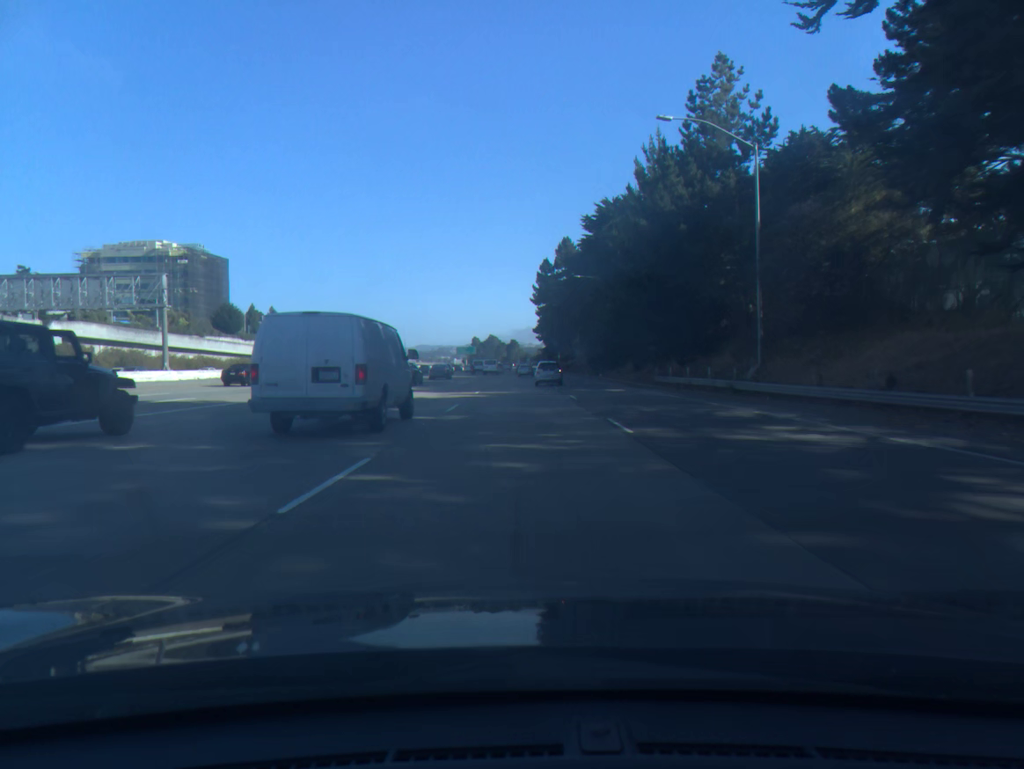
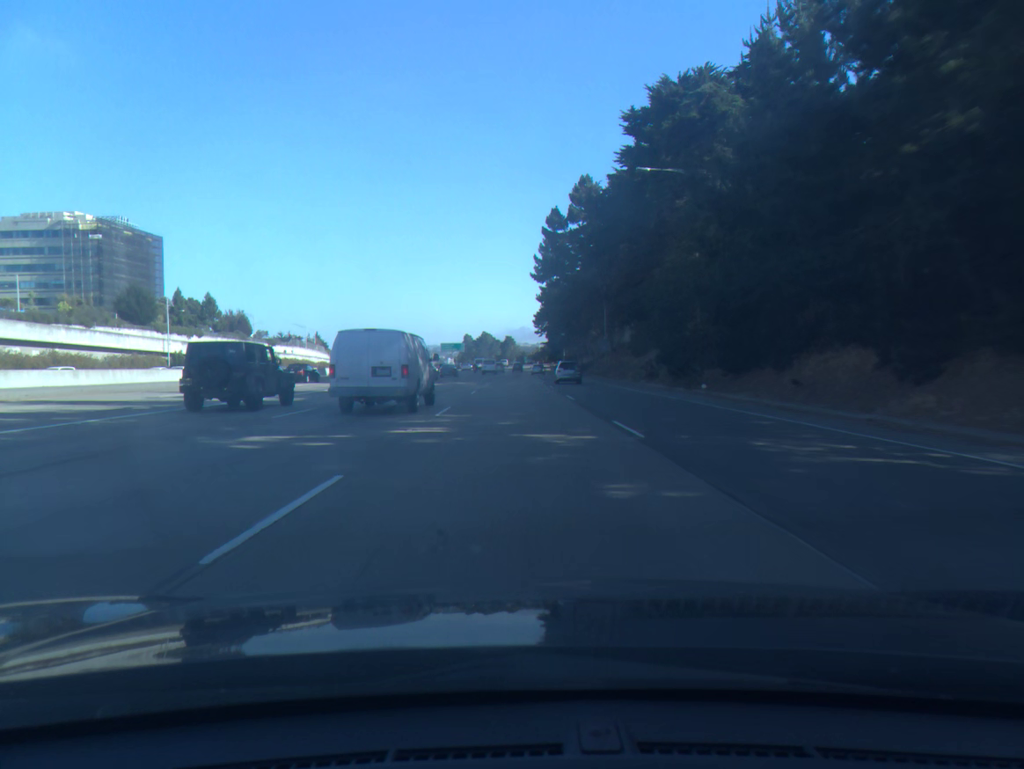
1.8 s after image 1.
(+0.2, +45.3) m; 0°
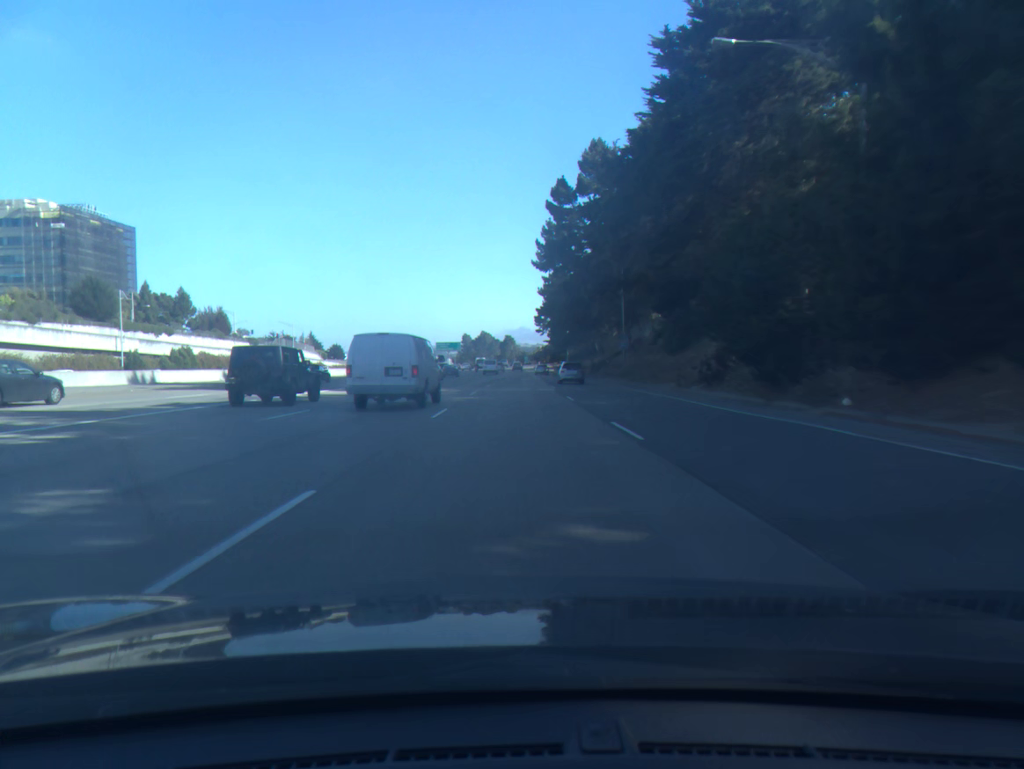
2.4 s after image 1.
(0.0, +15.2) m; 0°
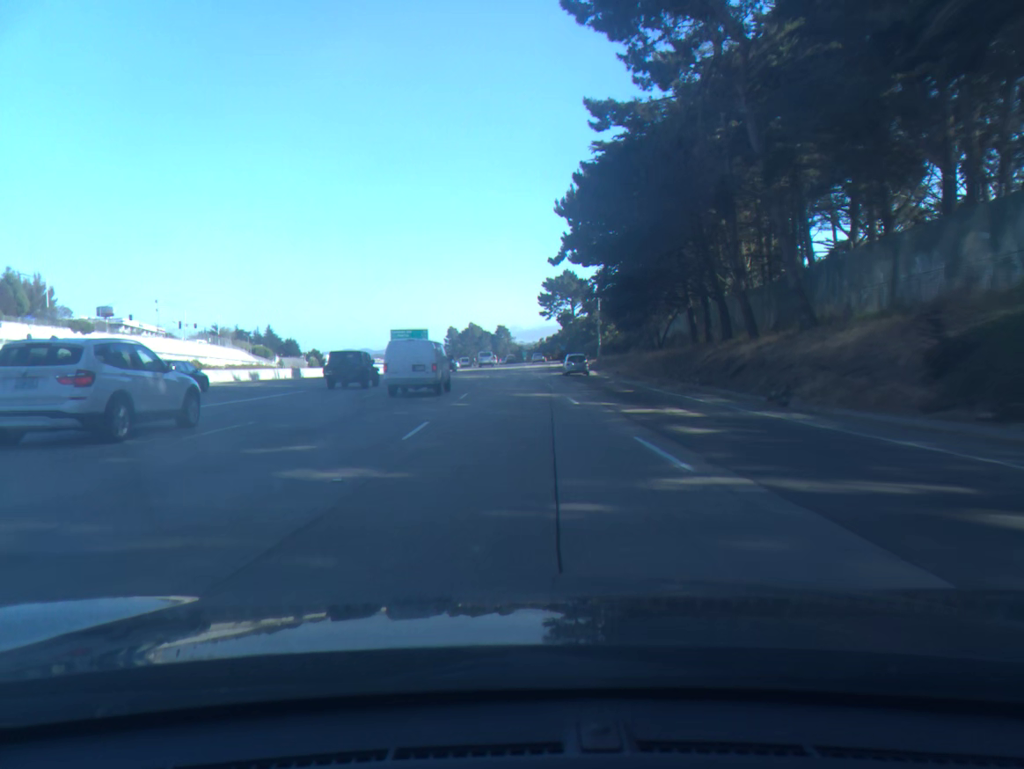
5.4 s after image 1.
(+0.1, +78.0) m; 0°
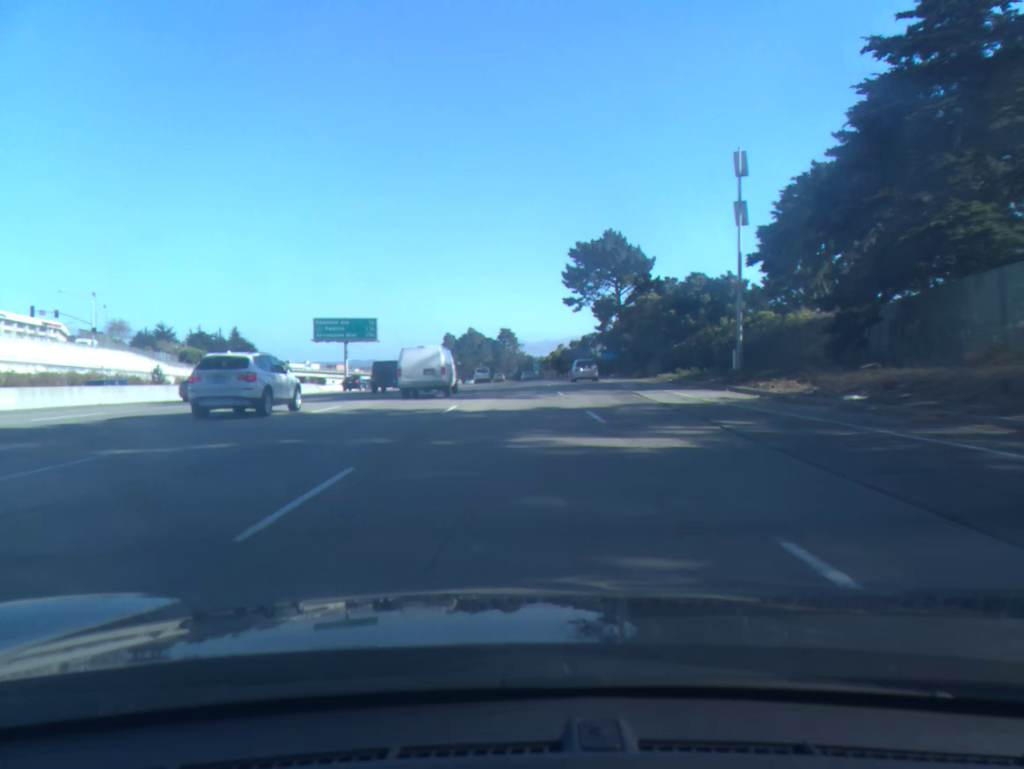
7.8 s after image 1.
(-0.4, +64.8) m; -1°
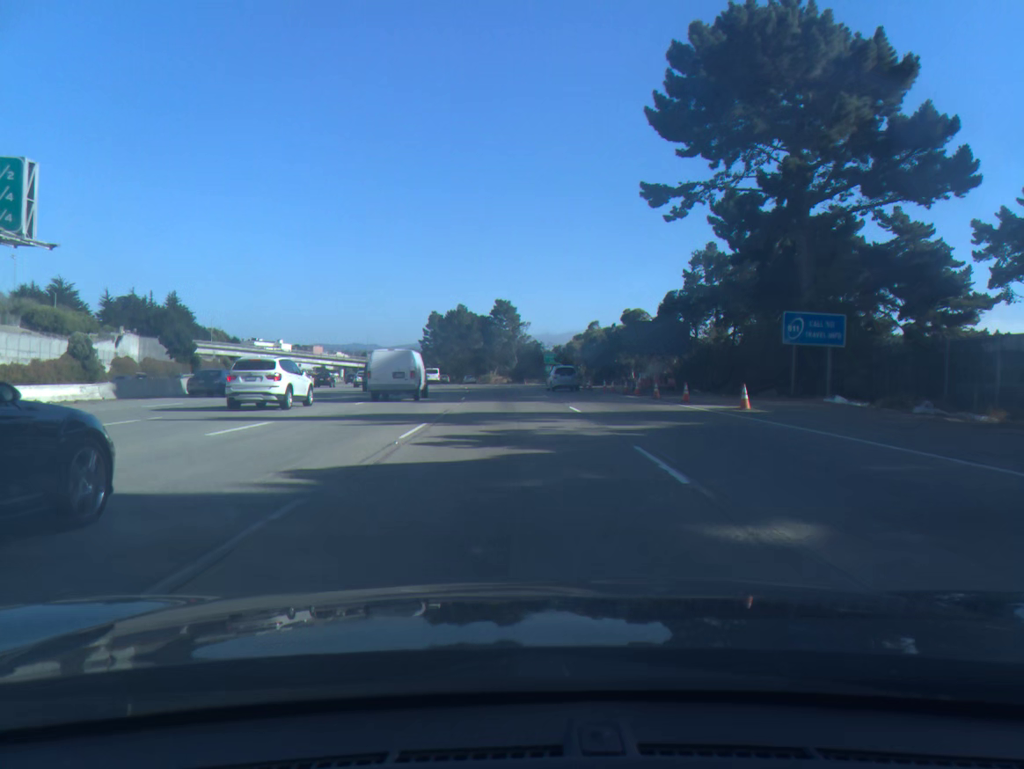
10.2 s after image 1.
(+0.1, +66.3) m; -1°
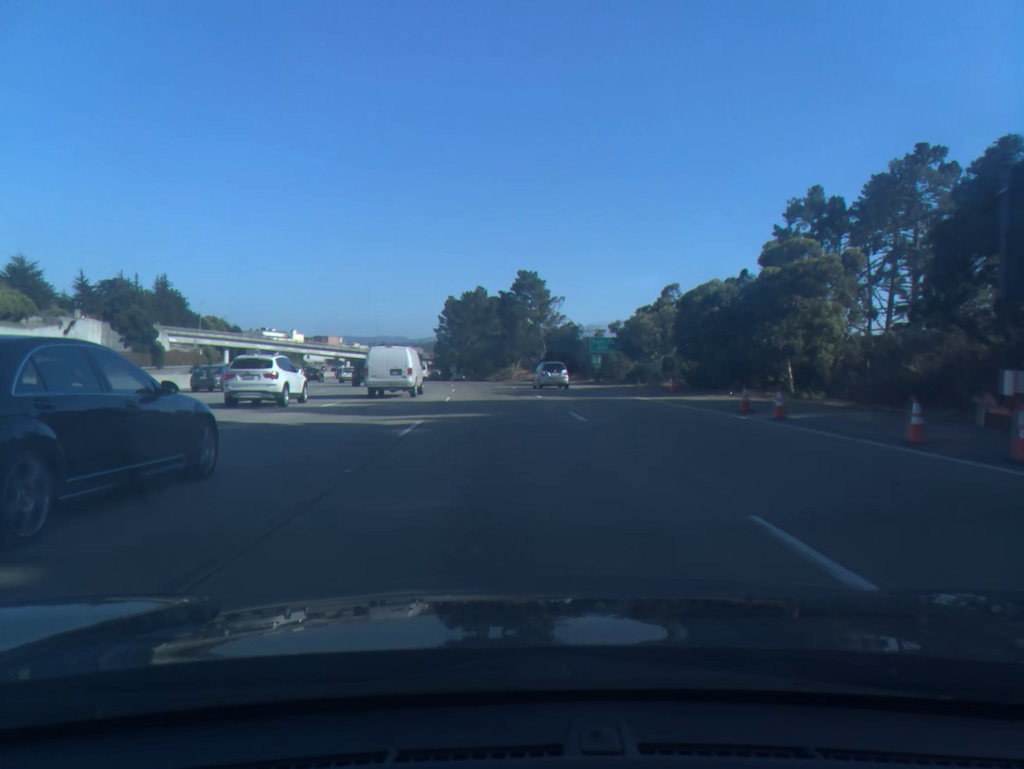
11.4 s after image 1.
(-0.5, +33.6) m; -2°
